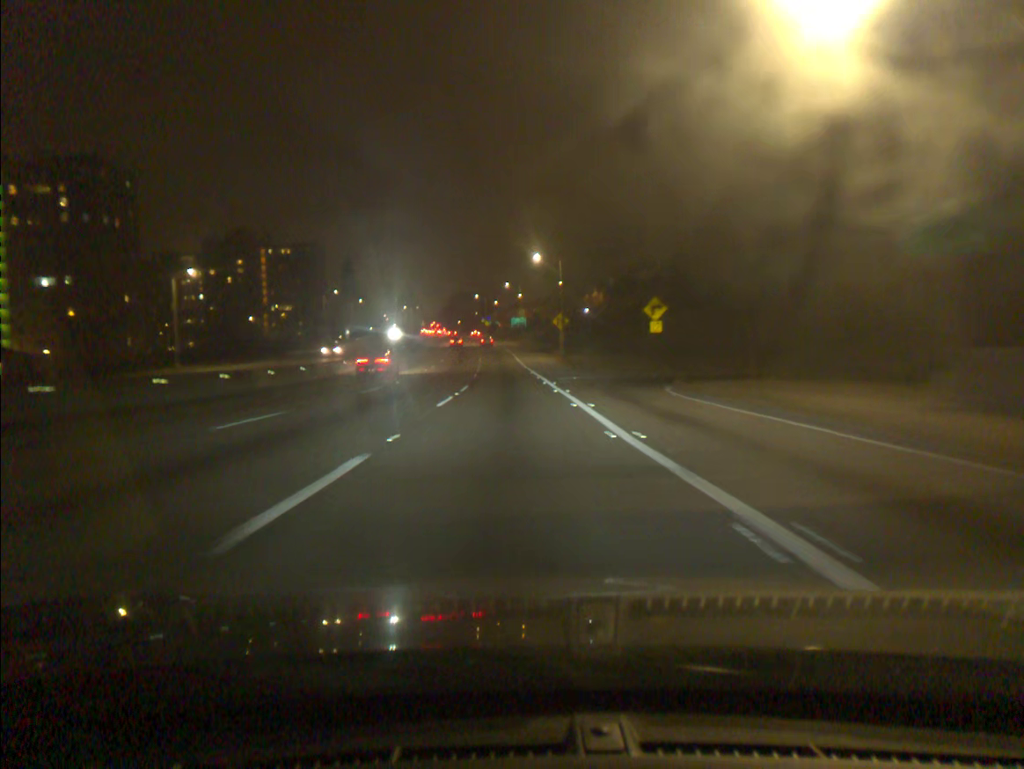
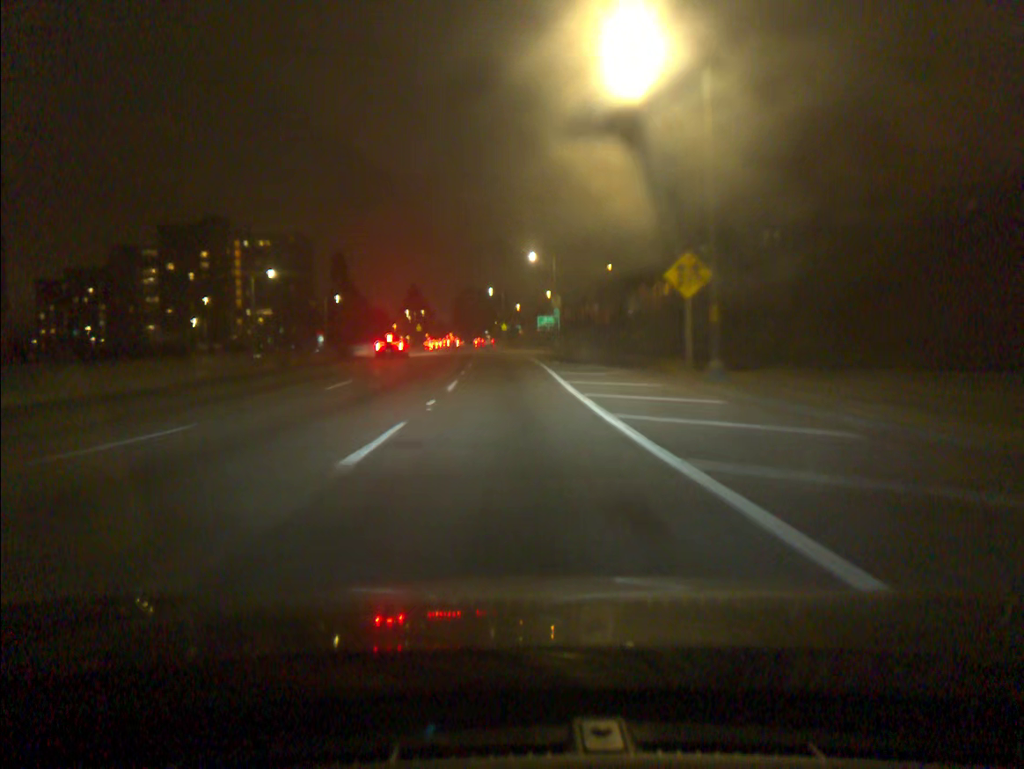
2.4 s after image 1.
(-0.9, +50.3) m; -2°
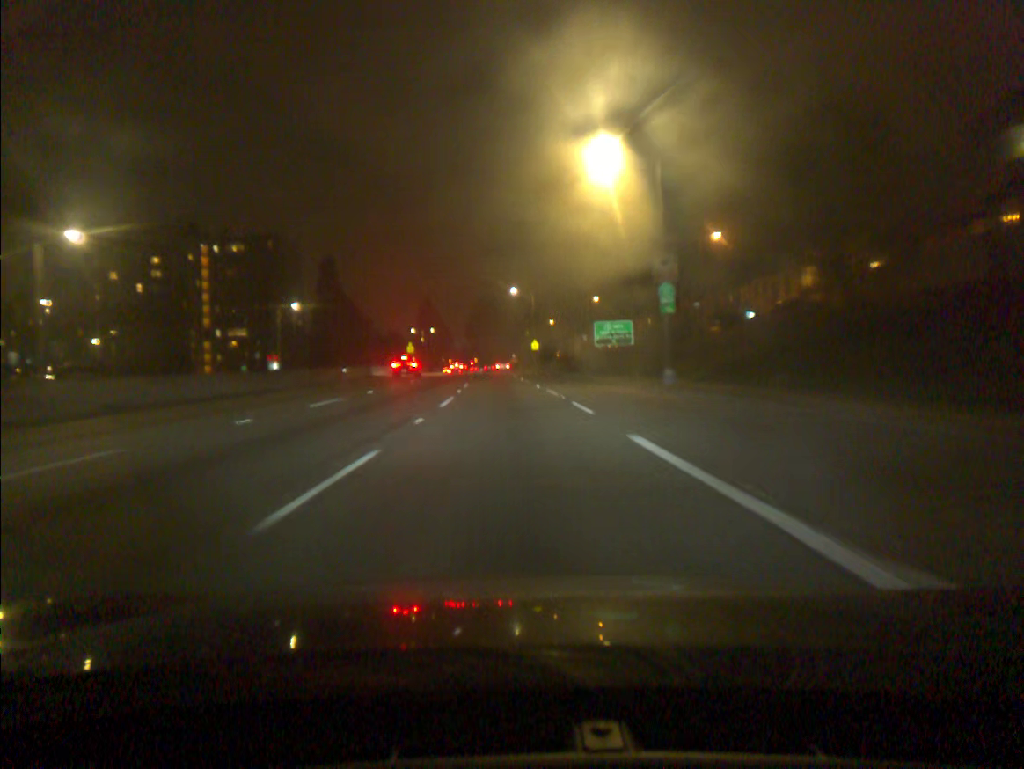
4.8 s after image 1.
(-0.9, +47.1) m; -2°
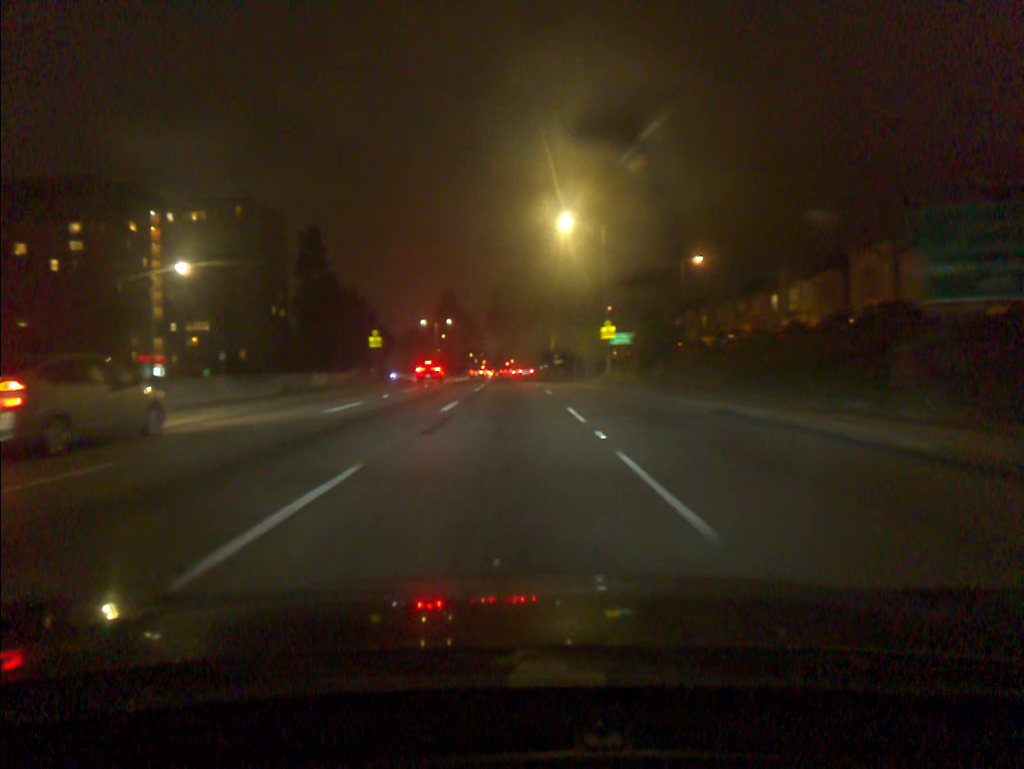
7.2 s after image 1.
(-1.0, +45.5) m; -3°
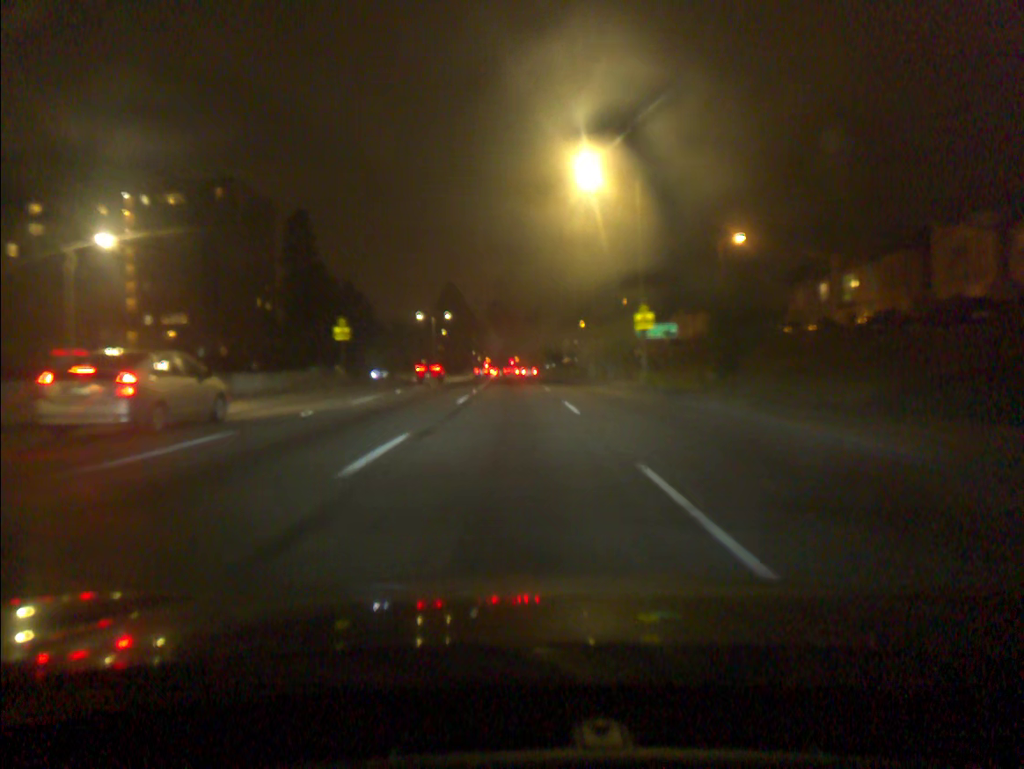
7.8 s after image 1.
(0.0, +11.6) m; 0°
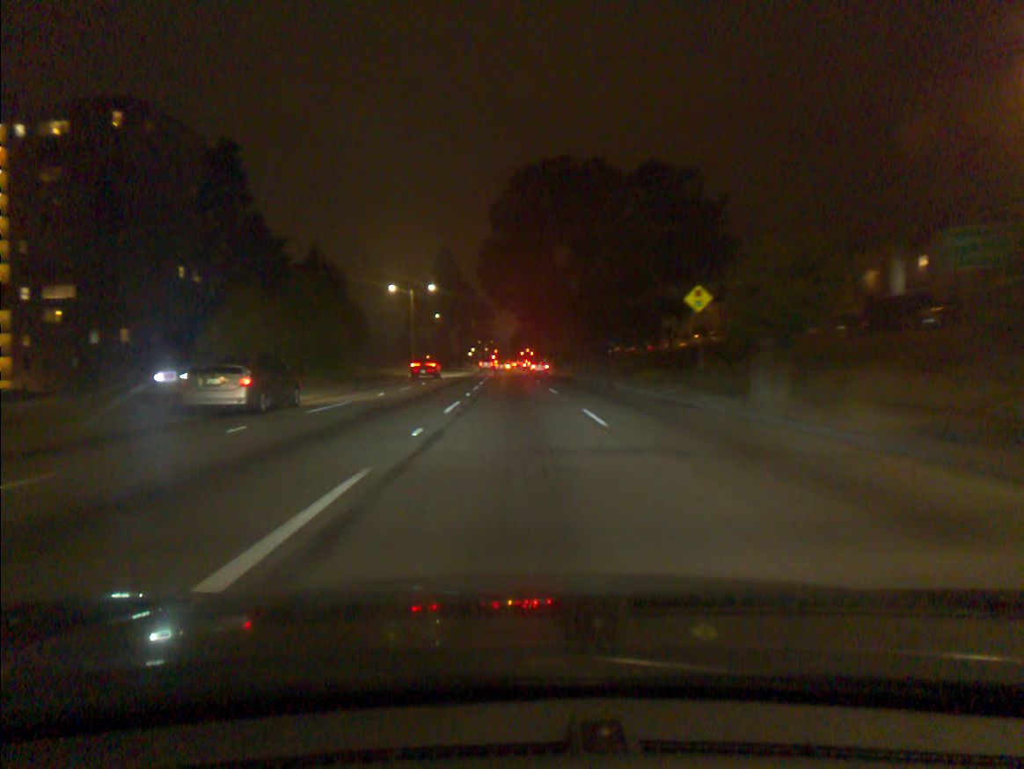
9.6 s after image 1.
(-0.3, +33.9) m; -1°
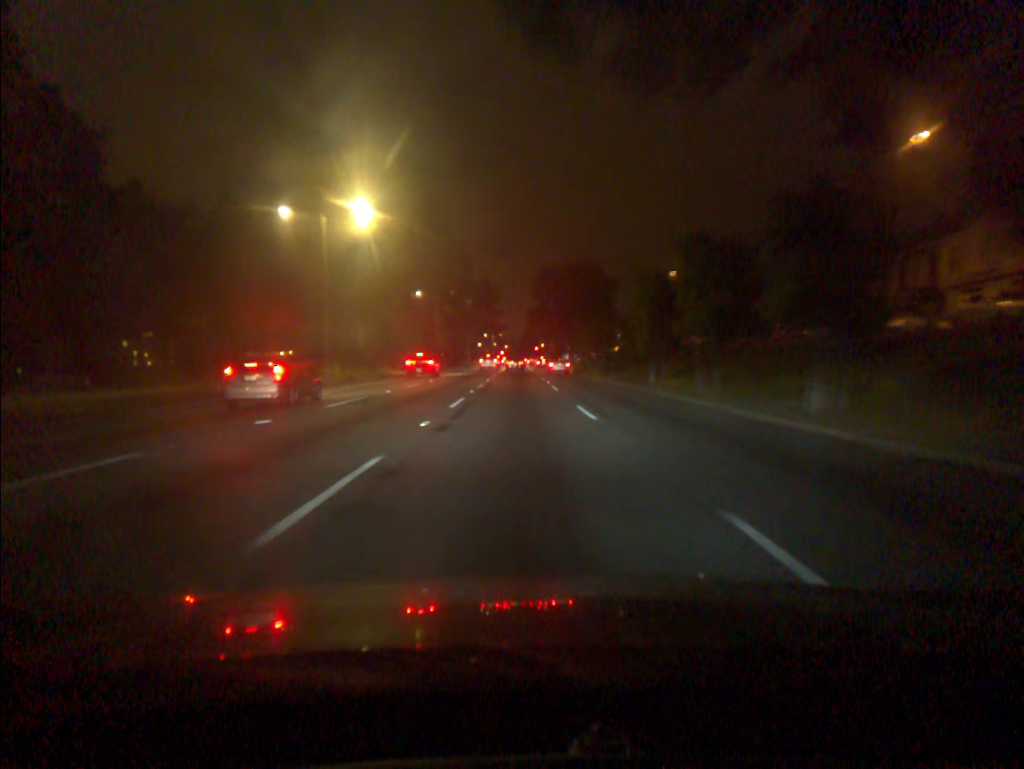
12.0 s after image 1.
(-0.5, +42.8) m; -1°
